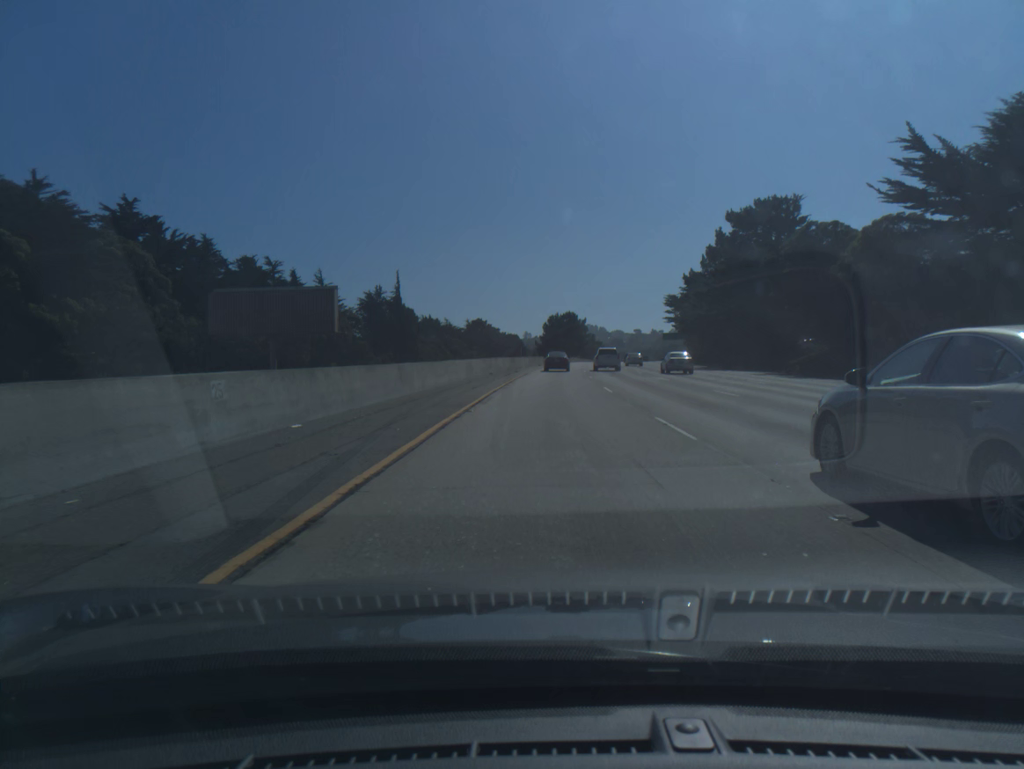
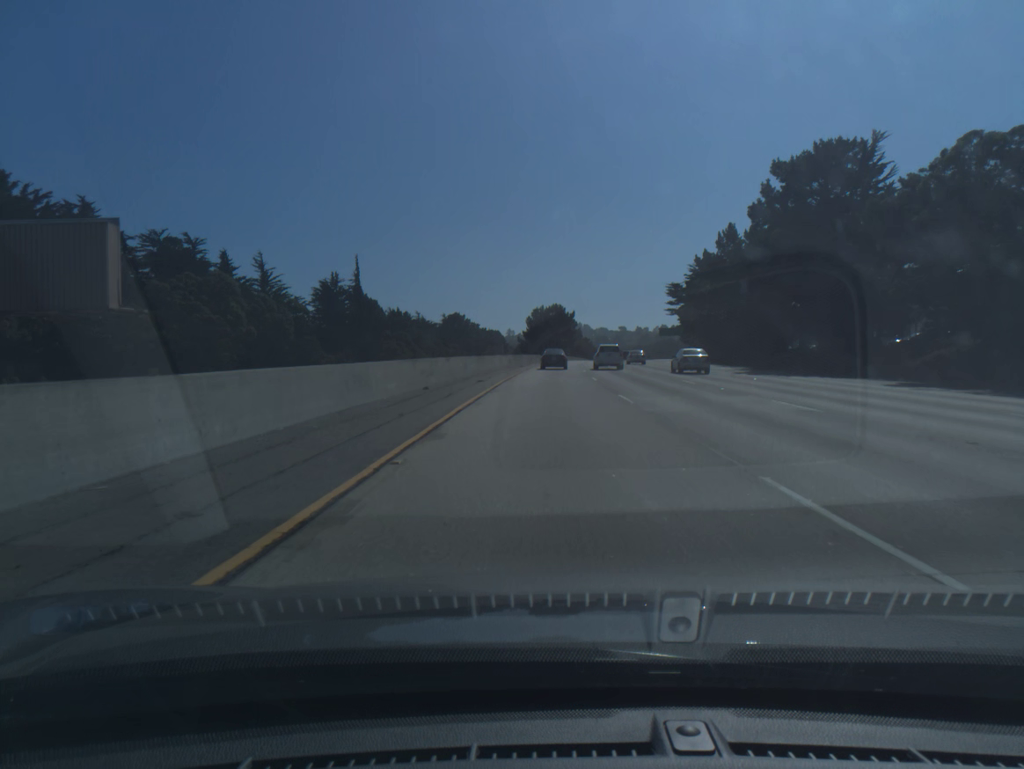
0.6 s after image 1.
(+0.2, +22.4) m; +1°
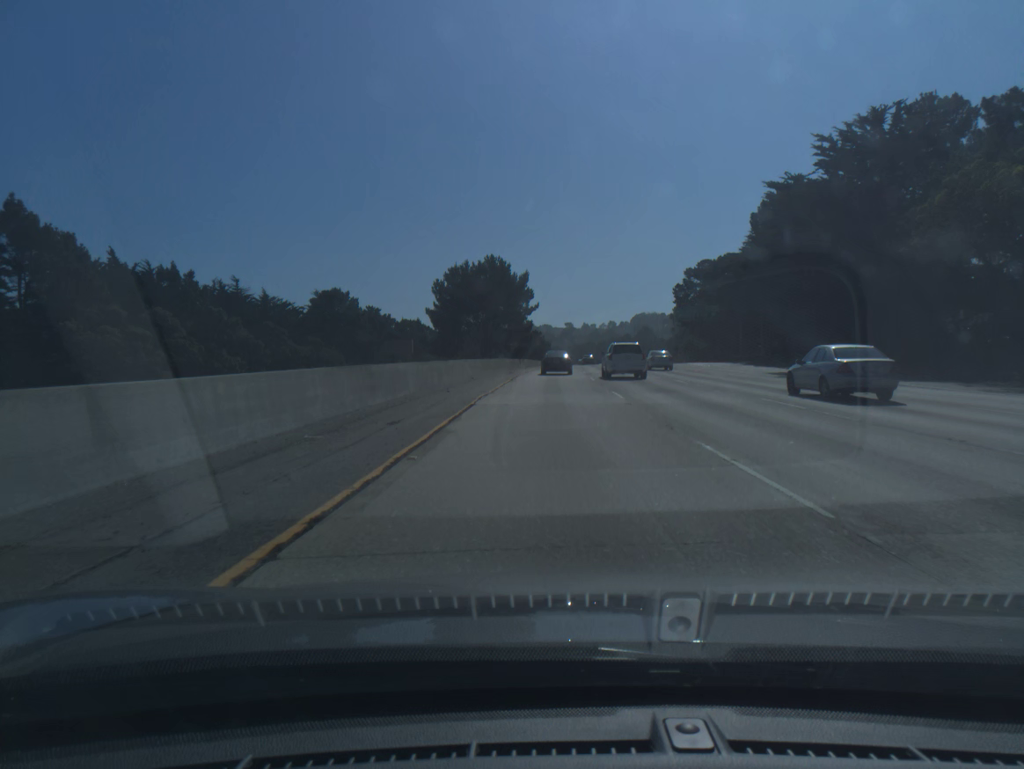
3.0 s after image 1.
(+2.9, +86.8) m; +4°
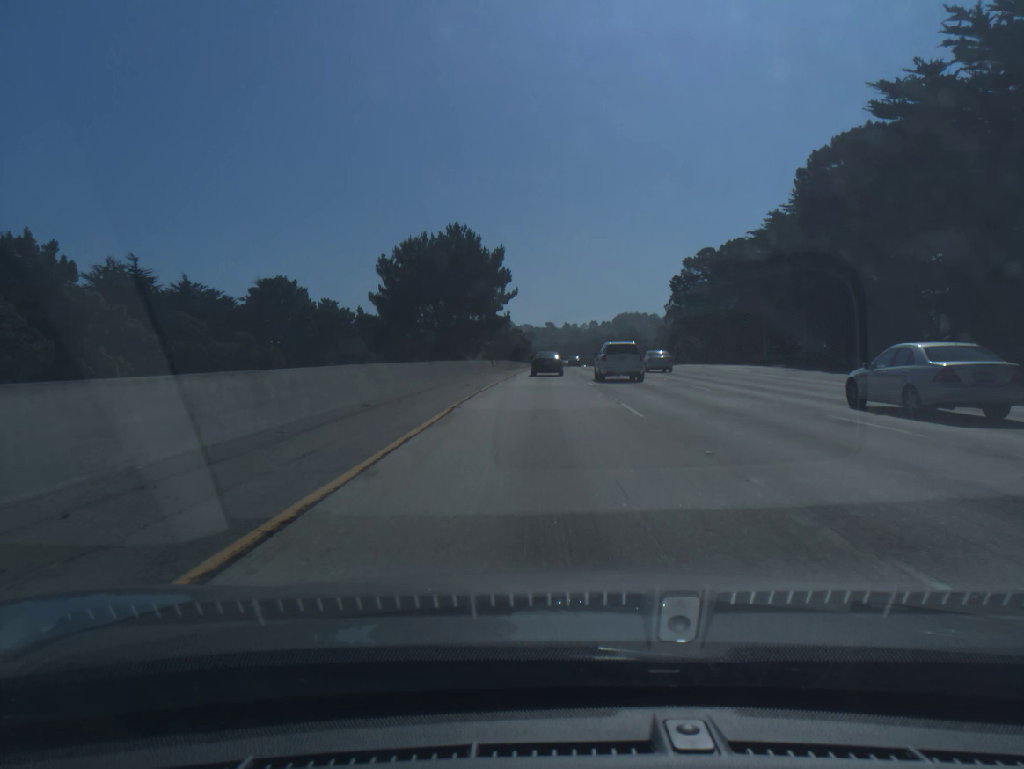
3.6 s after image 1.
(+0.2, +21.0) m; +1°
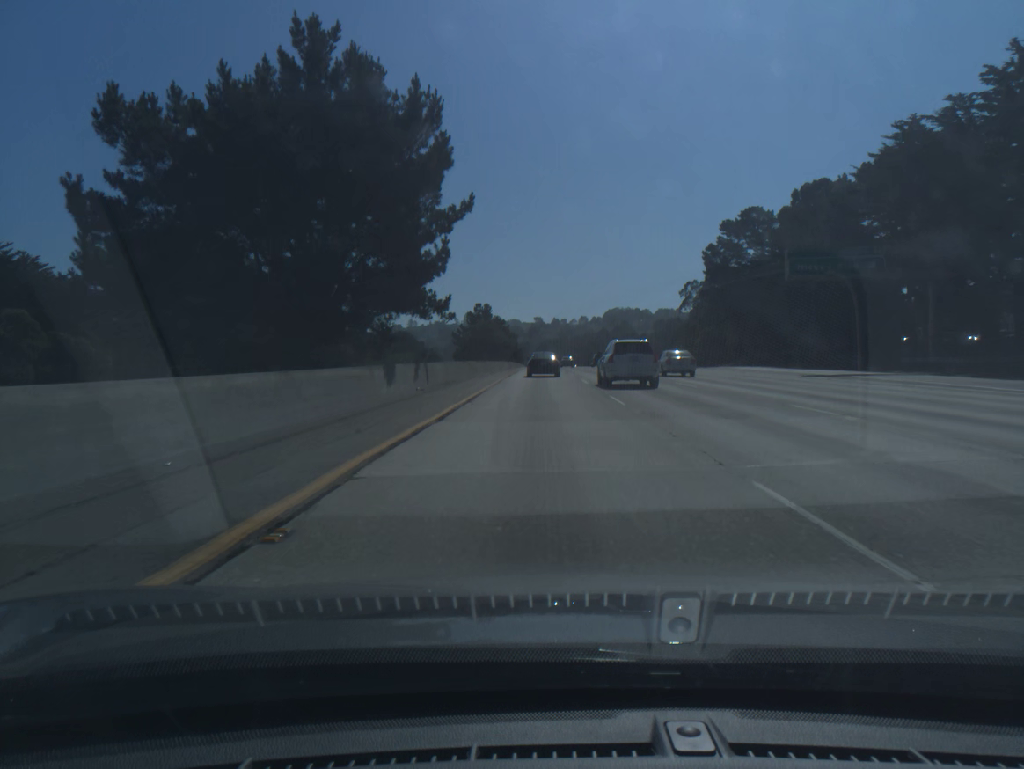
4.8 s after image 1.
(+0.5, +41.3) m; +1°
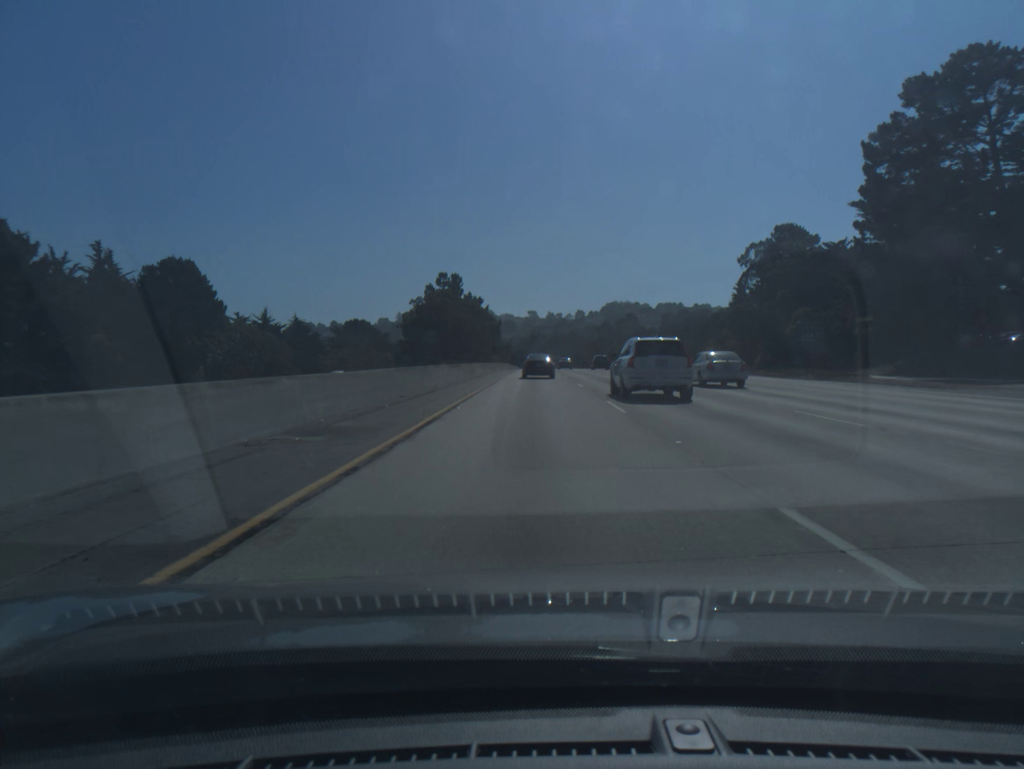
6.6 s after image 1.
(+0.4, +59.9) m; +1°
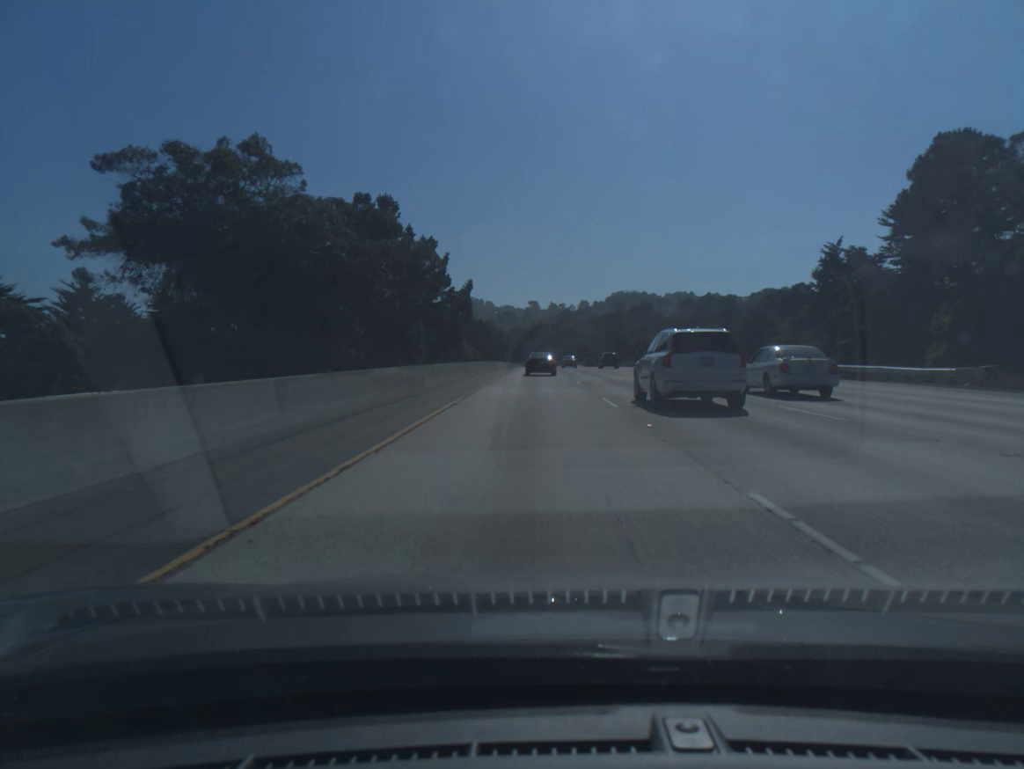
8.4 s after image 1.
(-0.1, +58.1) m; 0°
